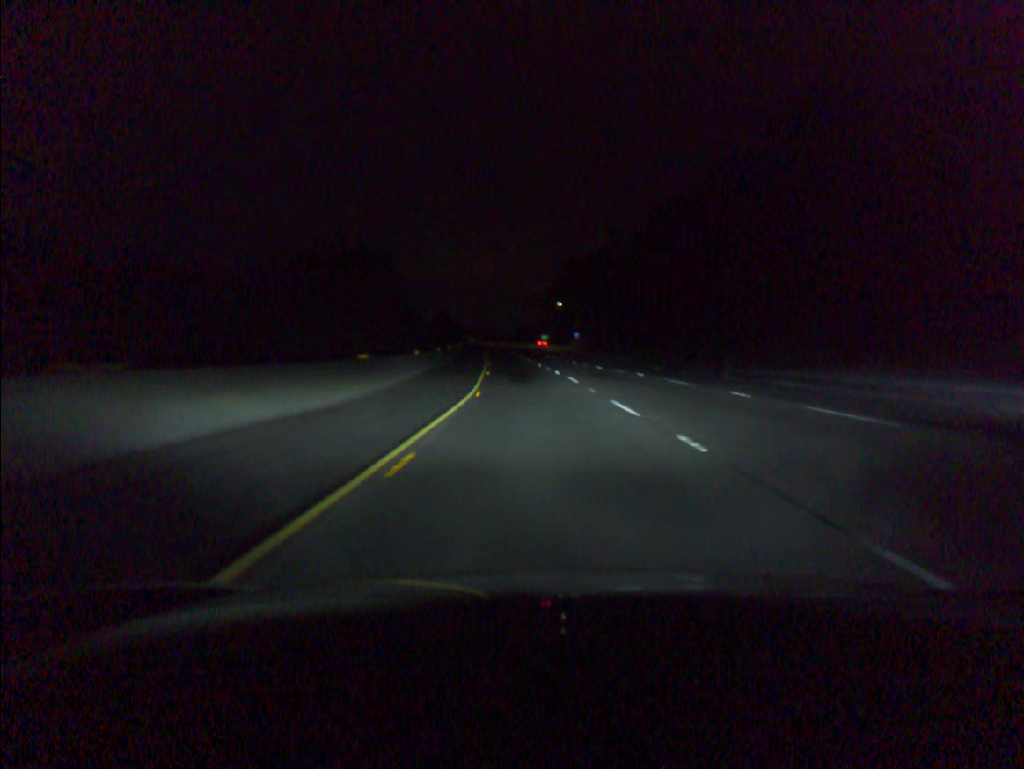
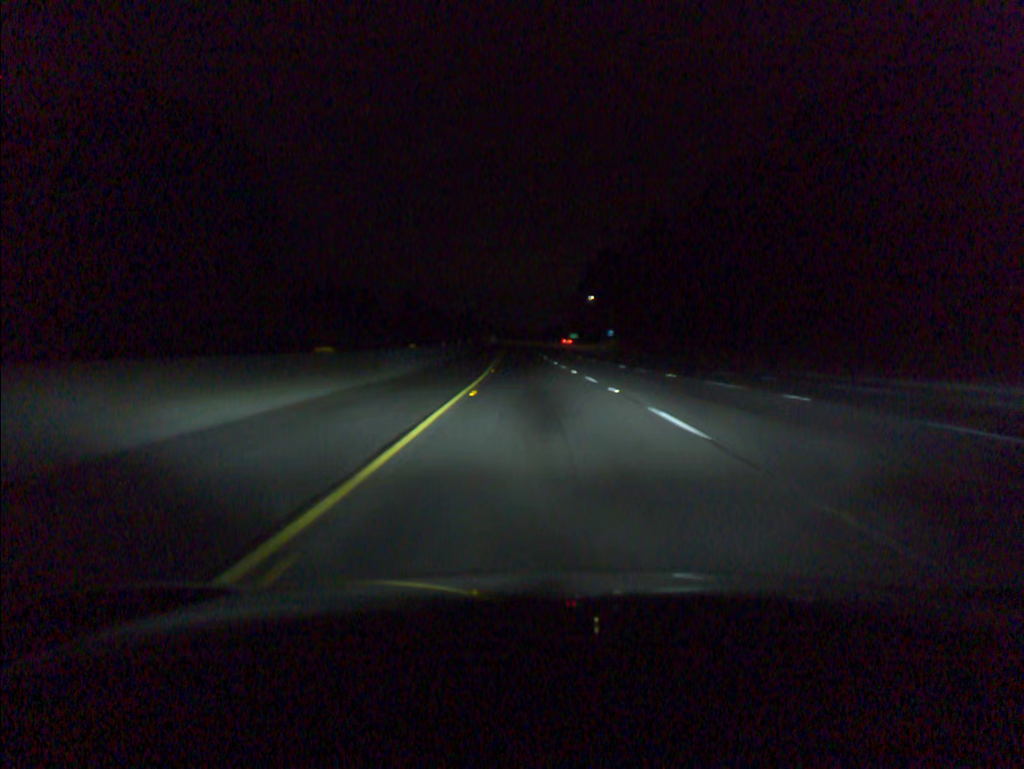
(-0.3, +19.4) m; -2°
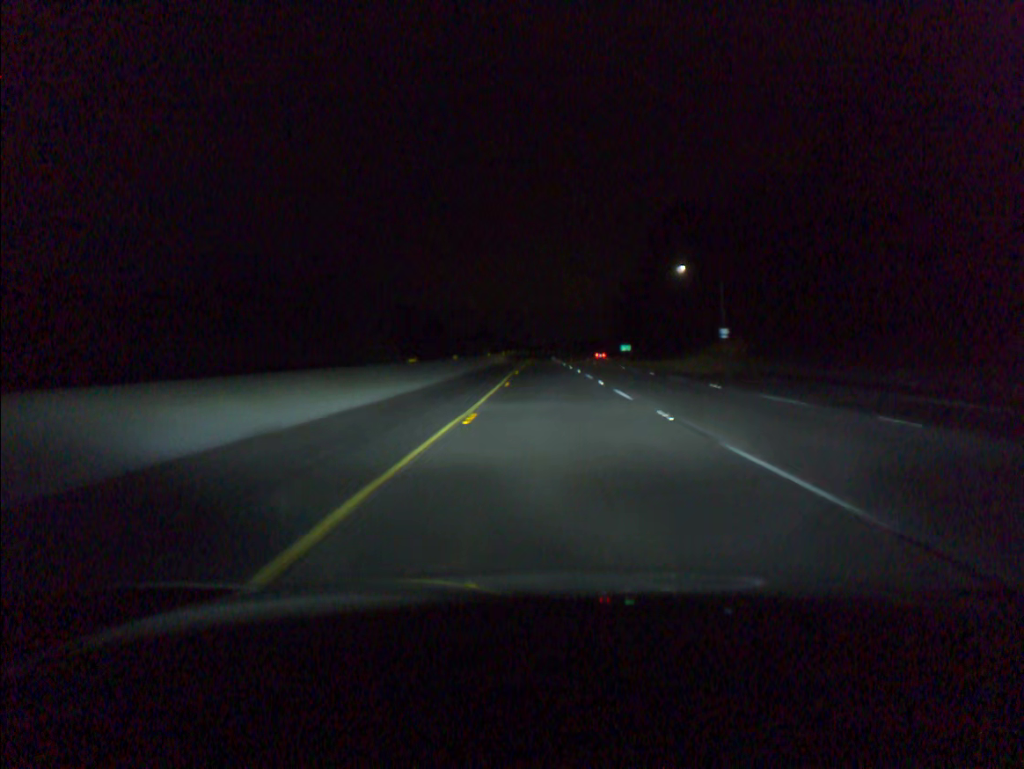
(-2.5, +77.3) m; -2°
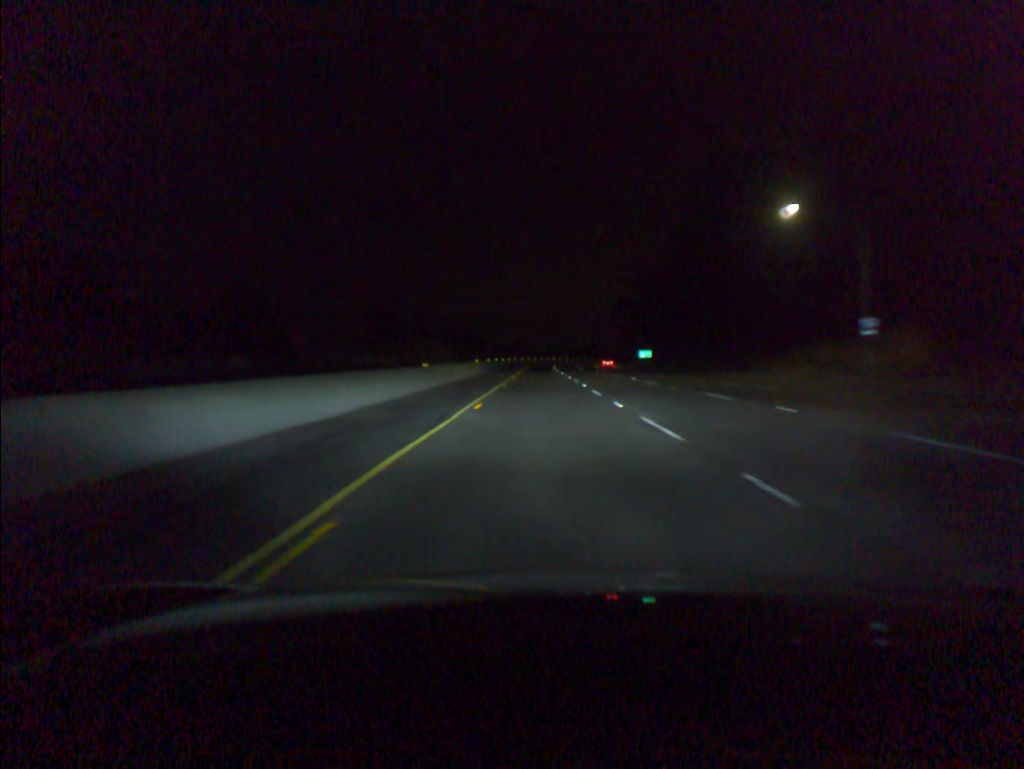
(+0.1, +38.3) m; 0°
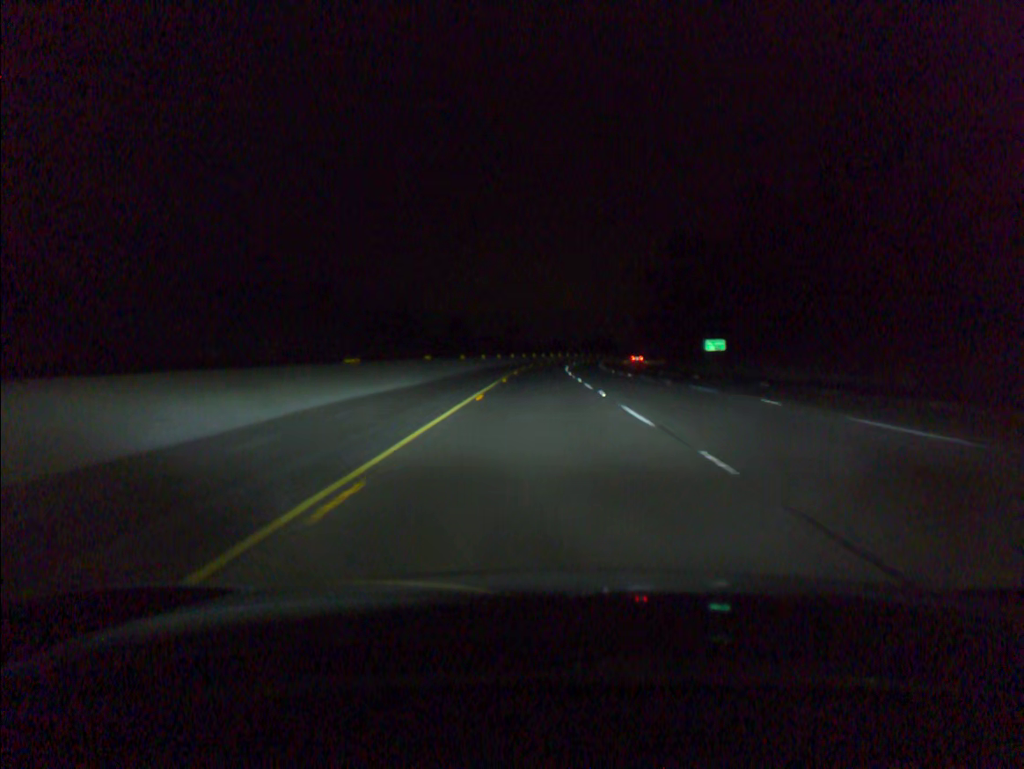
(-0.1, +56.8) m; 0°
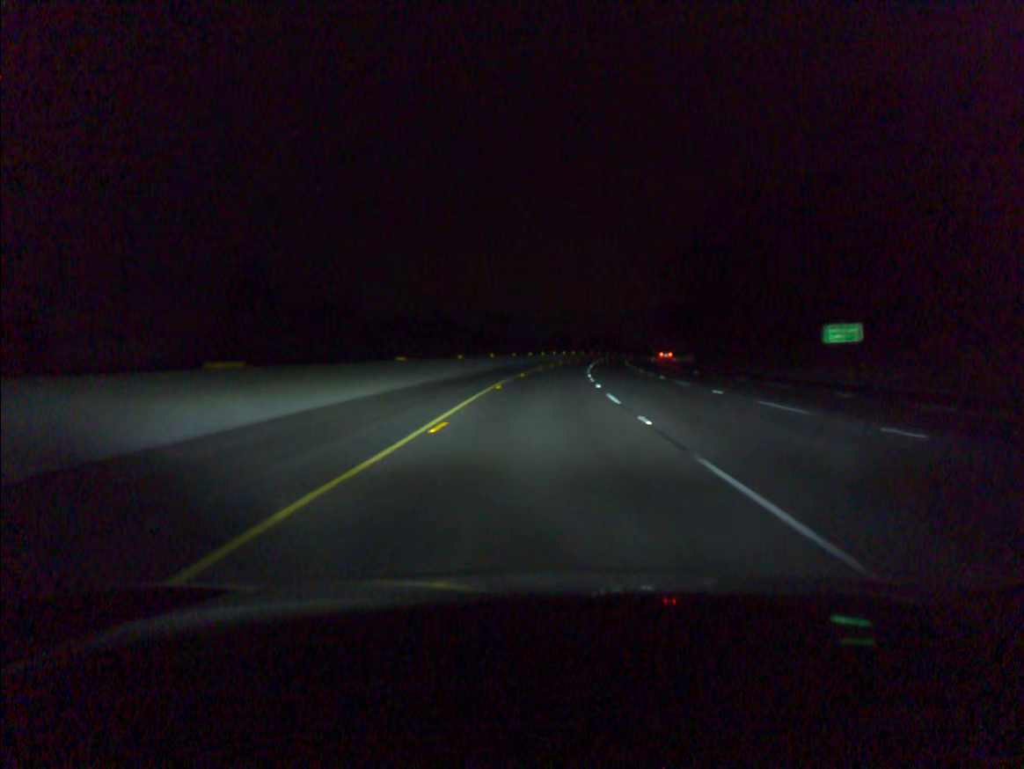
(0.0, +37.5) m; 0°
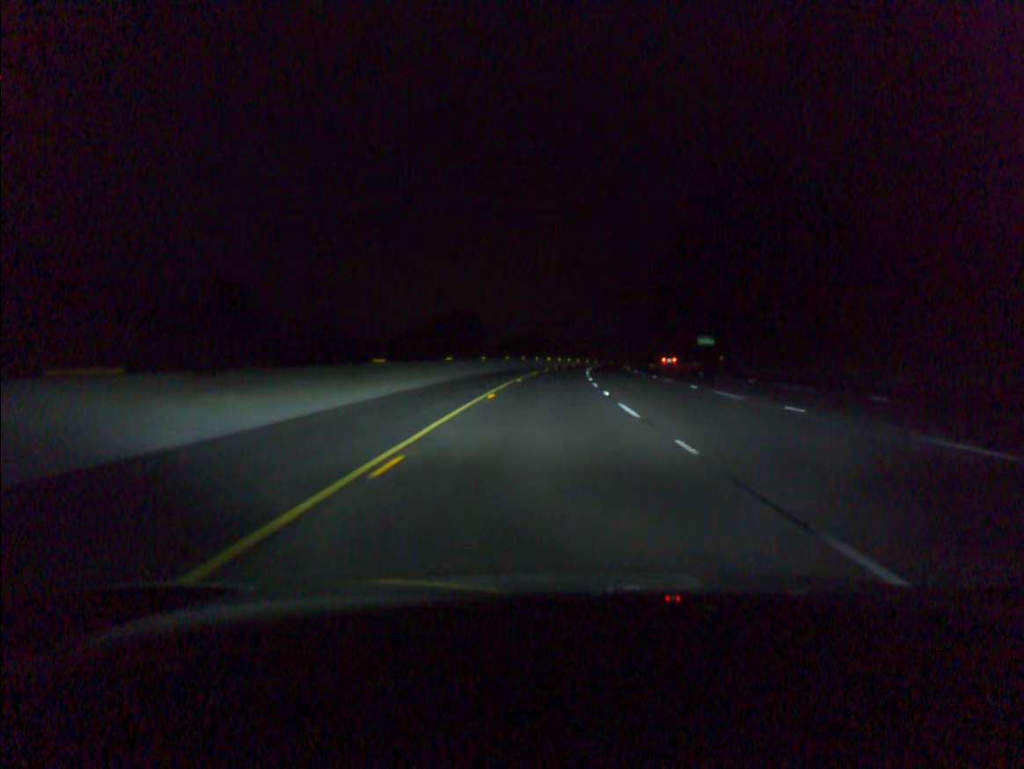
(+4.2, +91.4) m; +6°
